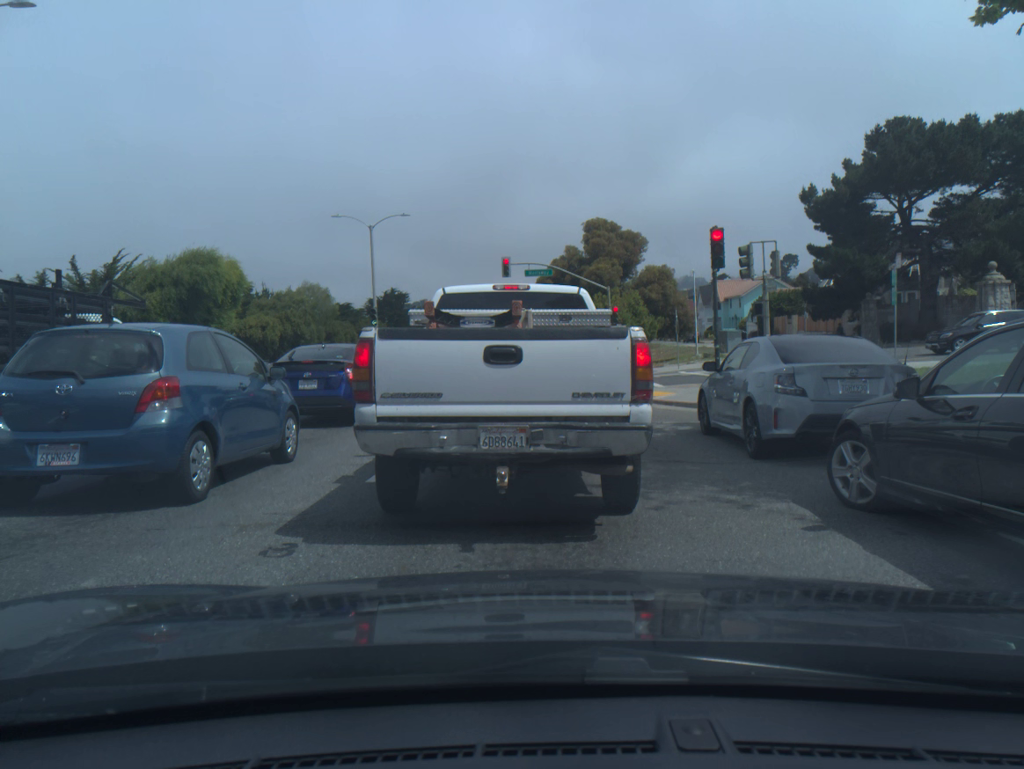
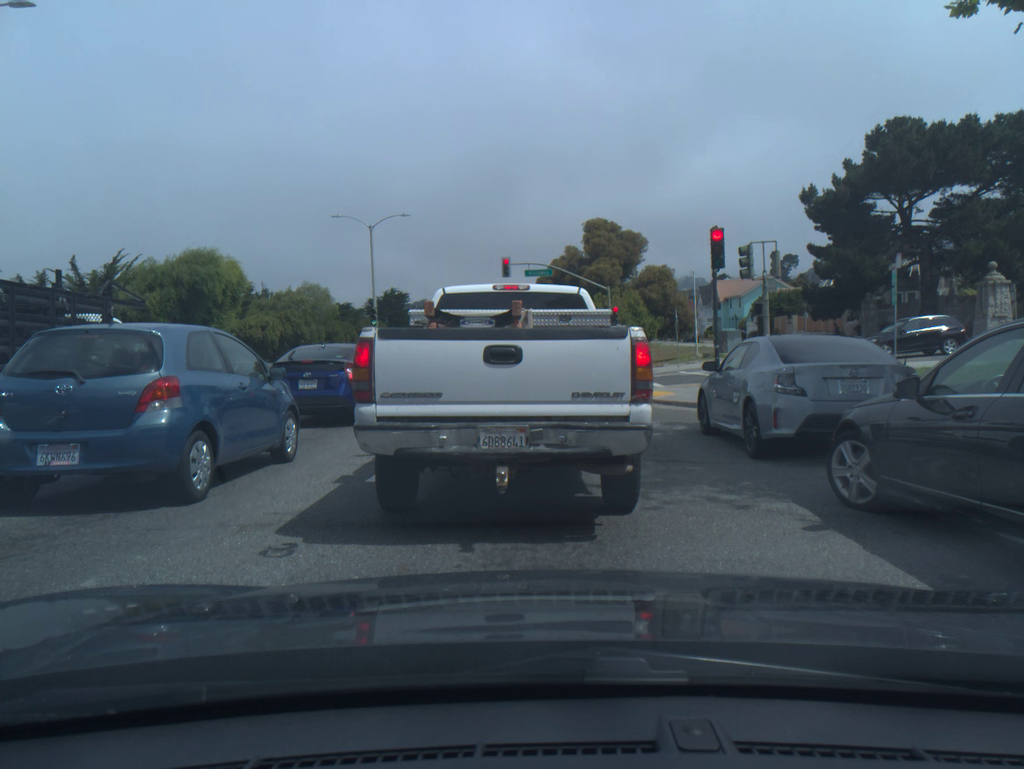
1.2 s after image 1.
(0.0, 0.0) m; 0°
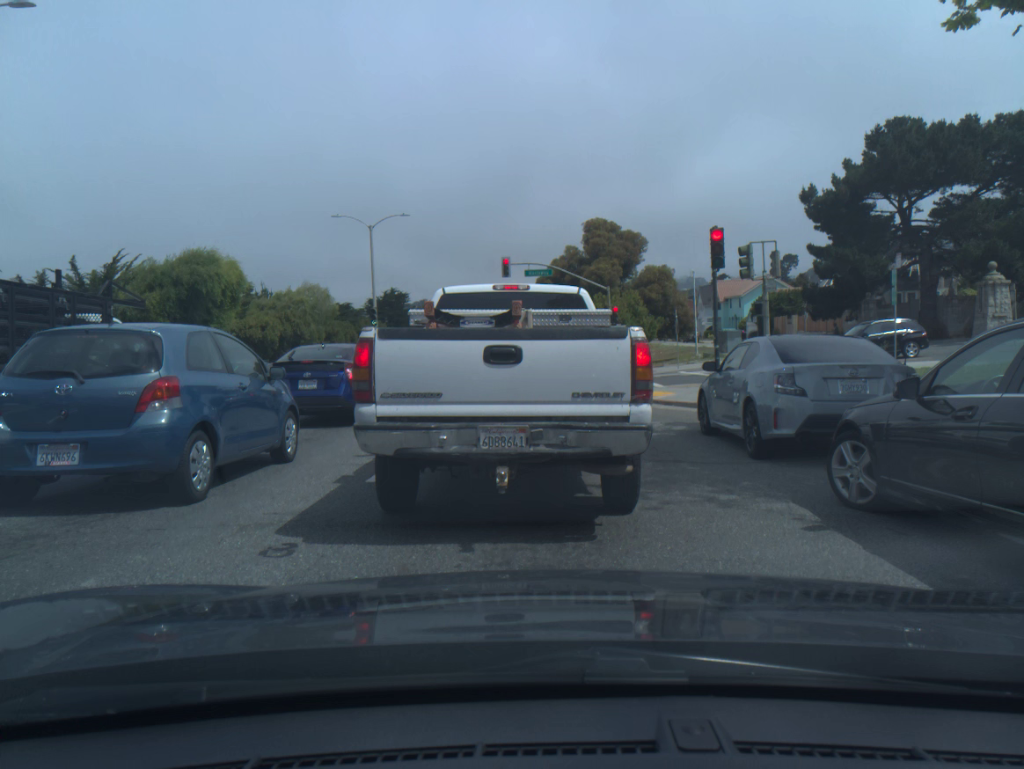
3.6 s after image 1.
(0.0, 0.0) m; 0°
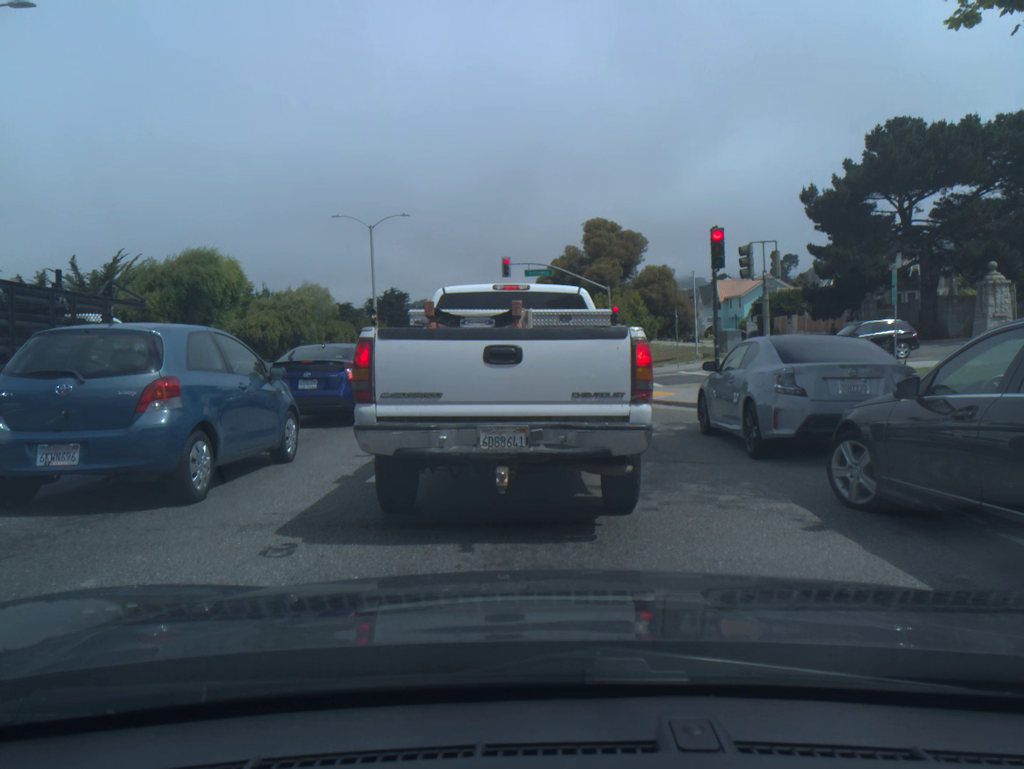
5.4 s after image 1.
(0.0, 0.0) m; 0°
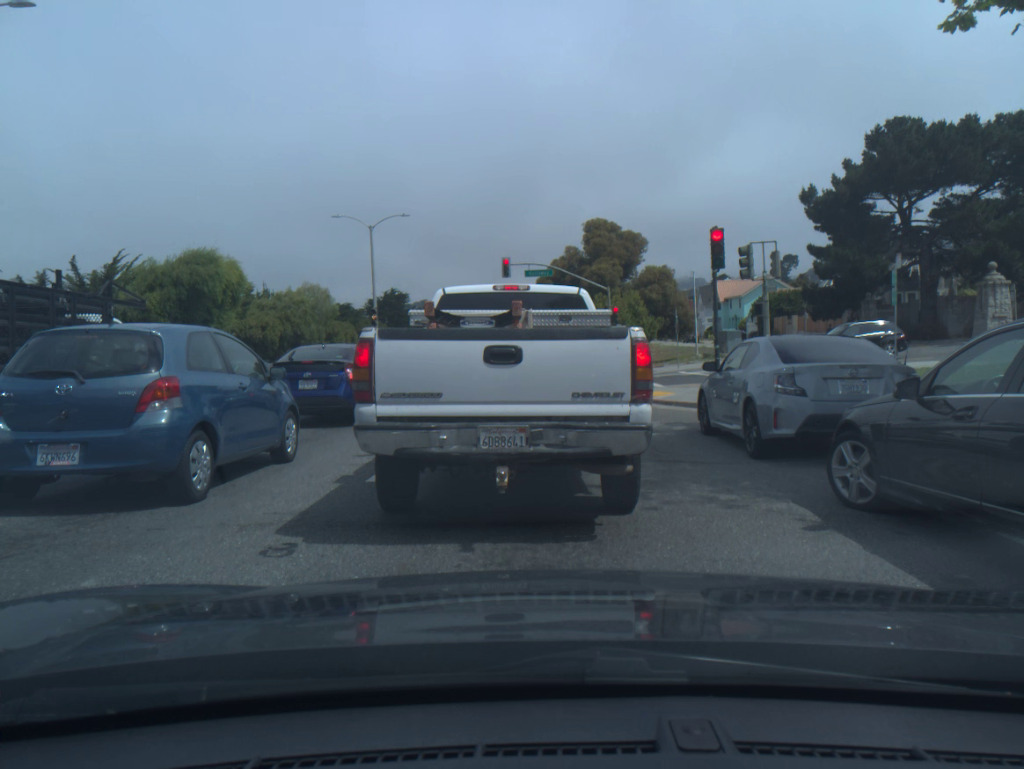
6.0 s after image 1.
(0.0, 0.0) m; 0°
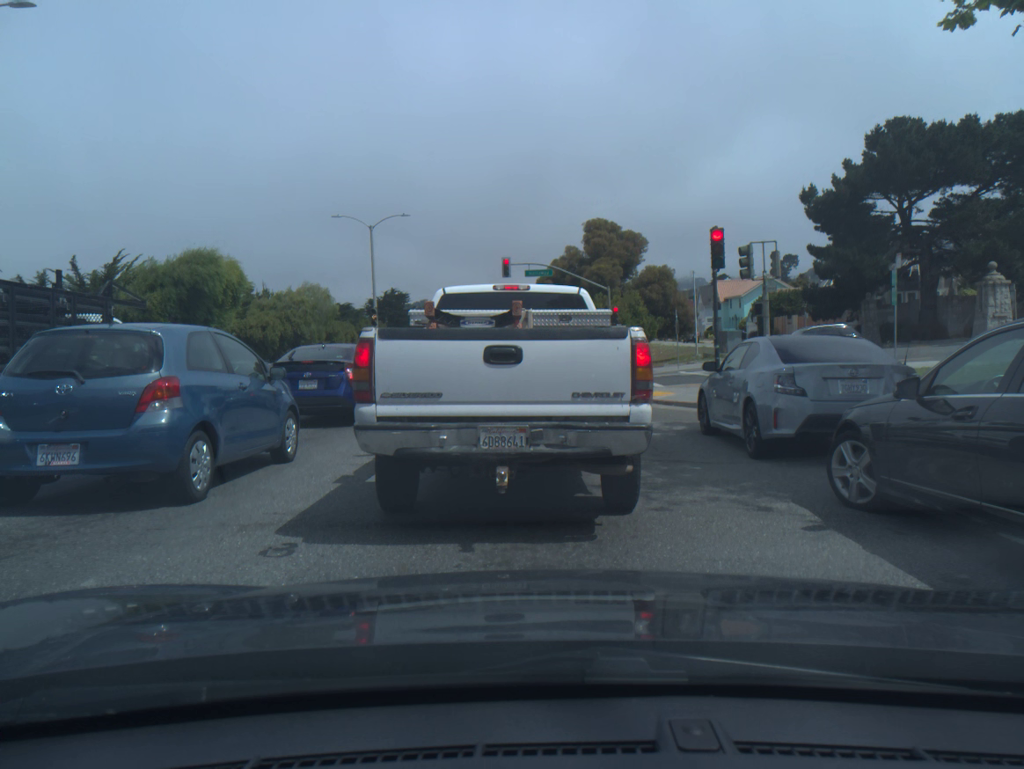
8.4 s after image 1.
(0.0, 0.0) m; 0°
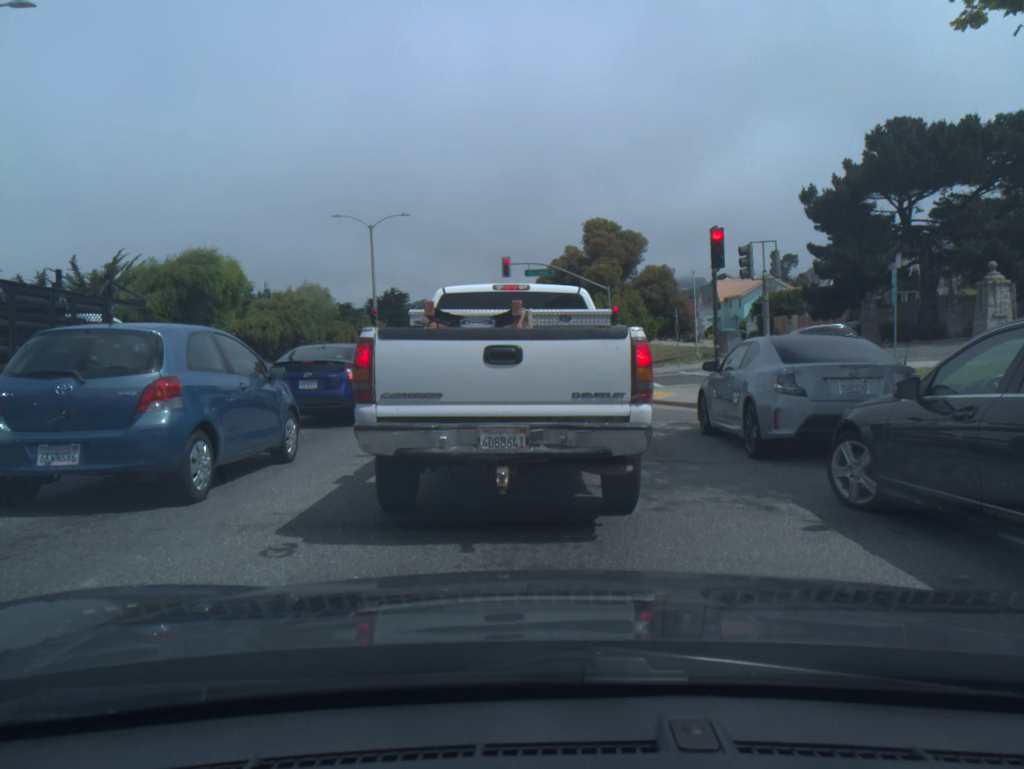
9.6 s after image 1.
(0.0, 0.0) m; 0°
